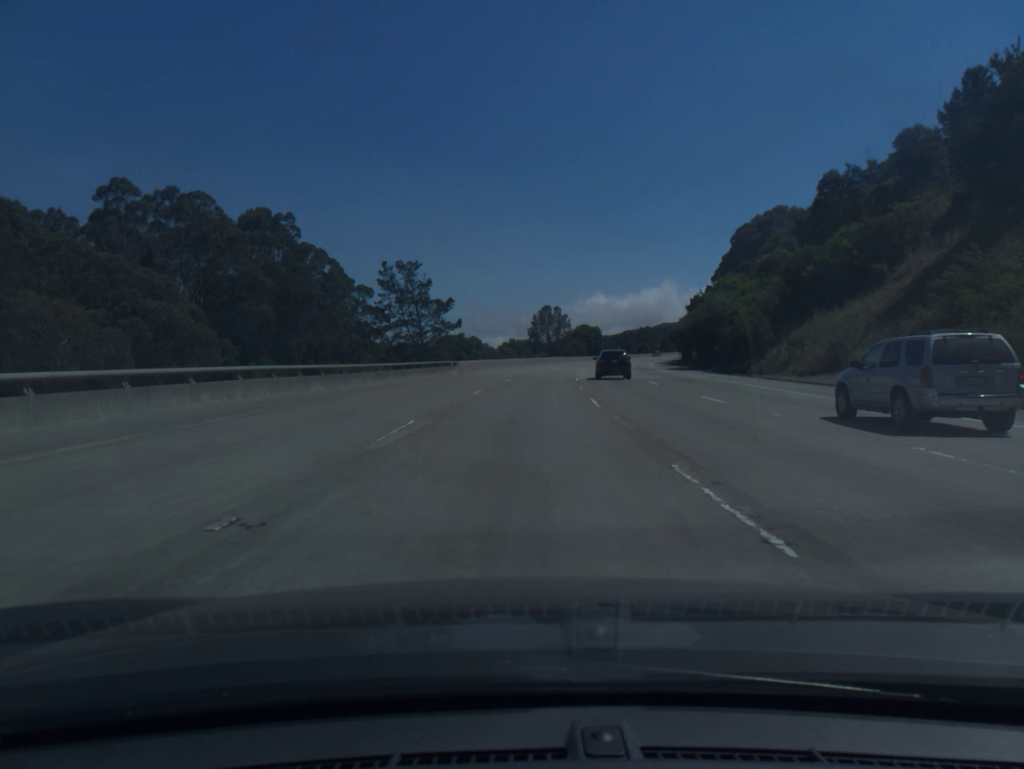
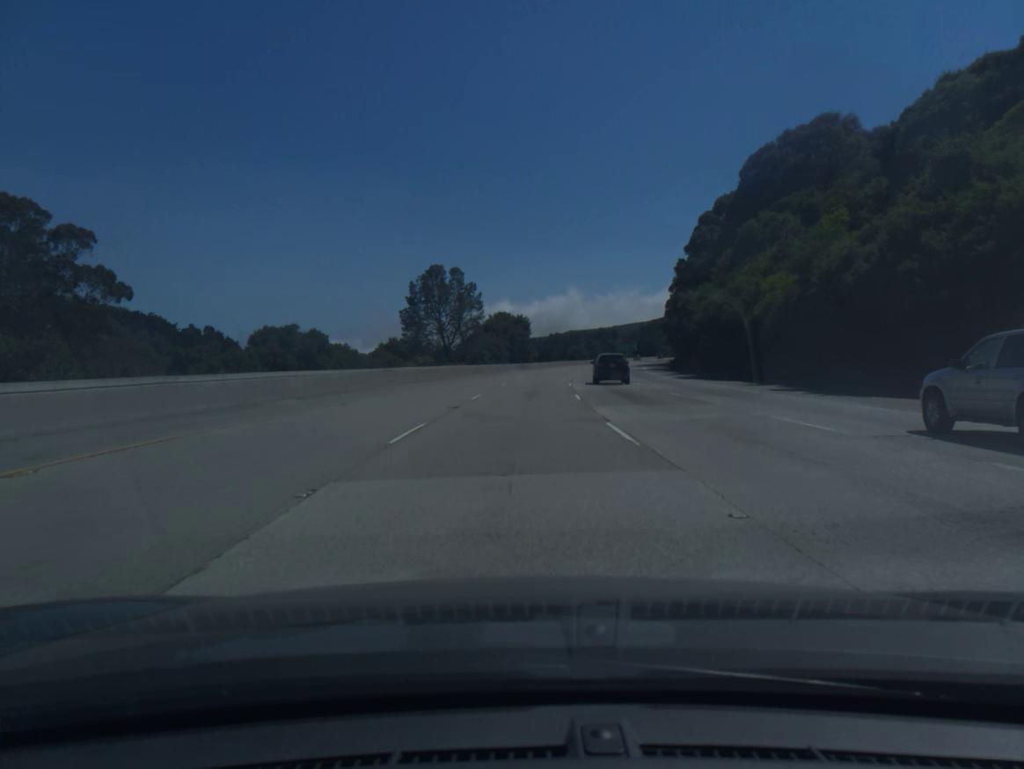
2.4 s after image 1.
(+4.2, +74.8) m; +7°
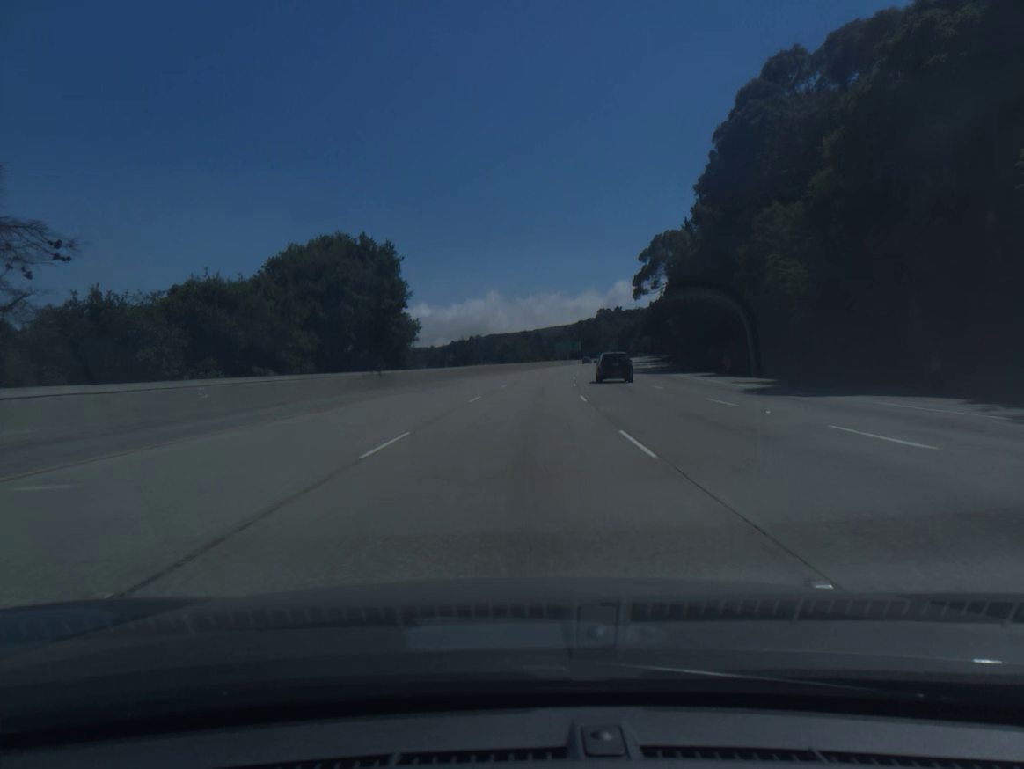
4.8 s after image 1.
(+3.6, +74.7) m; +6°
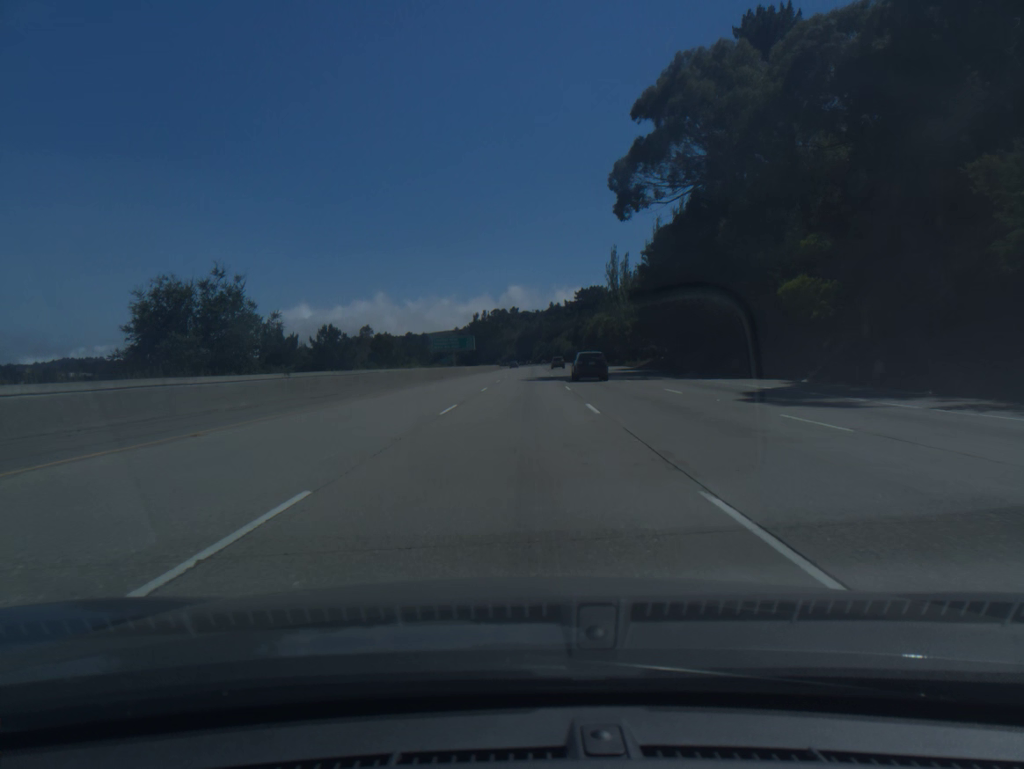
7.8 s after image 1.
(+6.1, +93.6) m; +8°
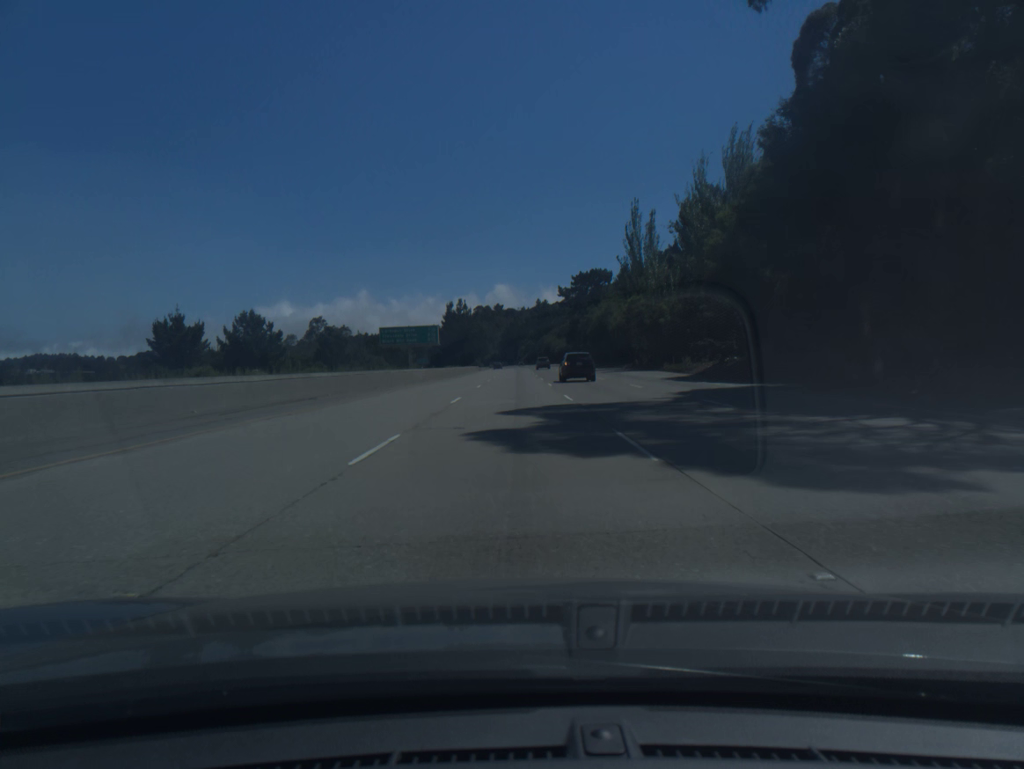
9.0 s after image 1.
(+0.6, +37.5) m; +1°
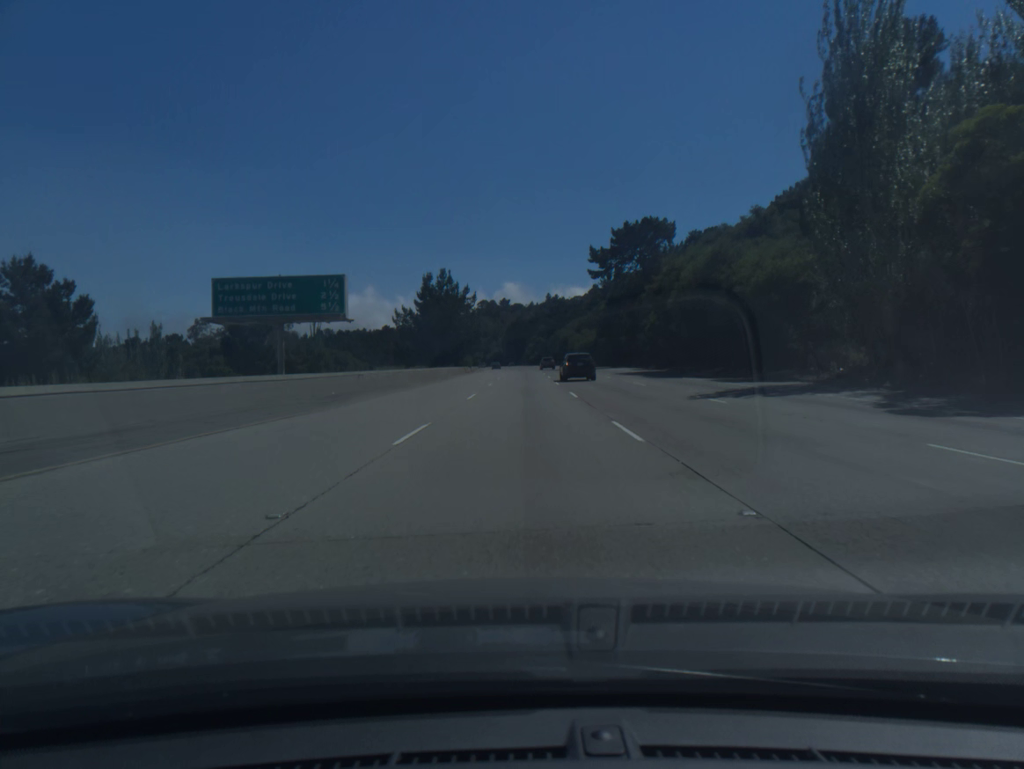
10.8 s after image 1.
(-0.2, +56.3) m; 0°
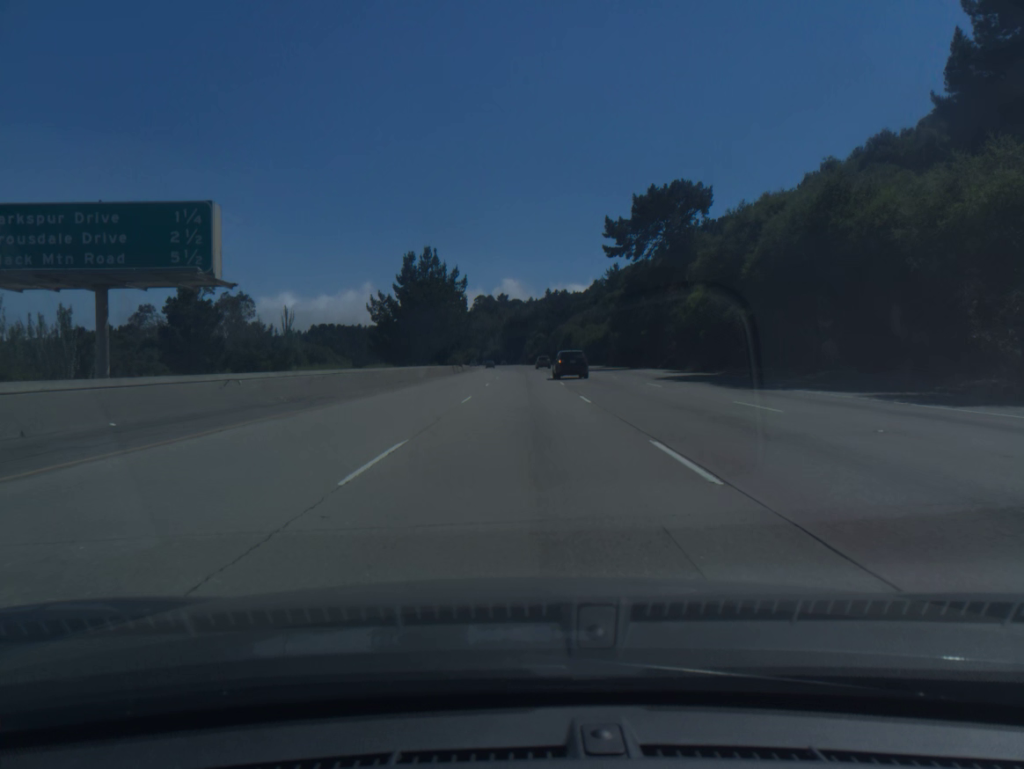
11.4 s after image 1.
(0.0, +18.8) m; 0°
